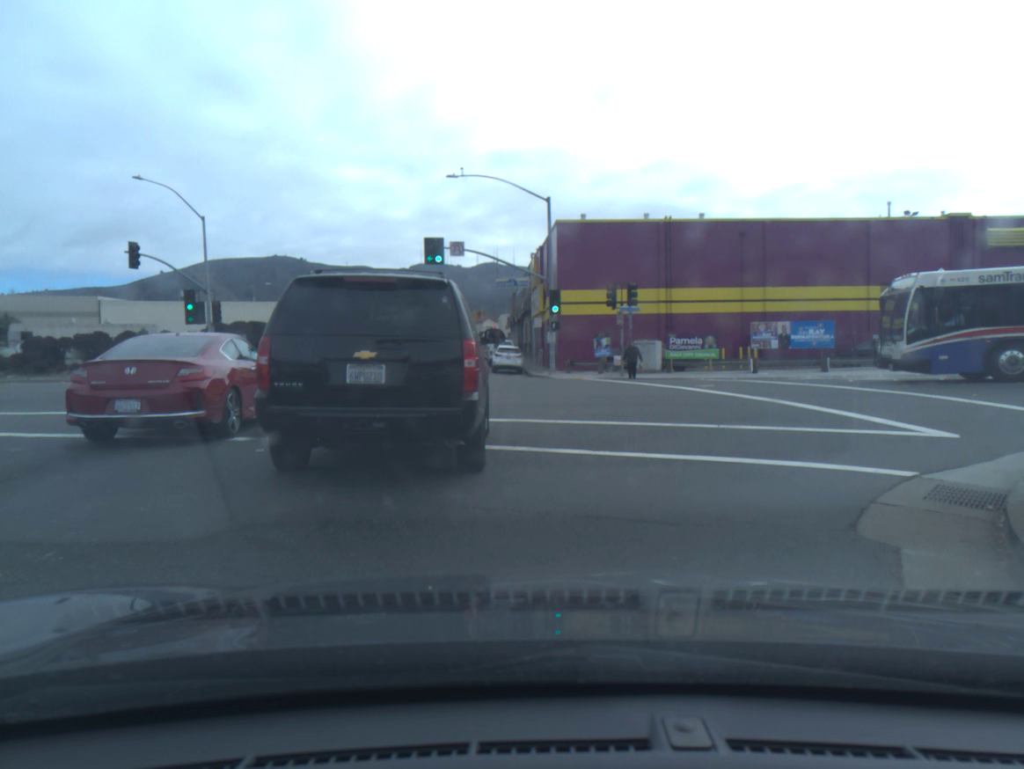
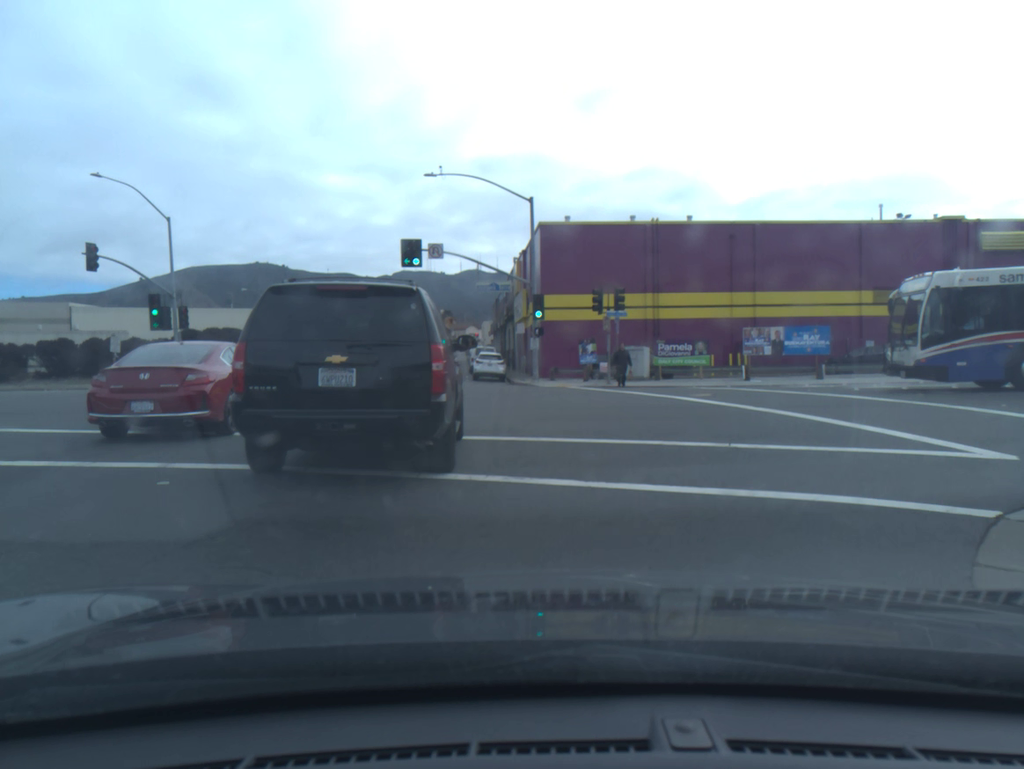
(0.0, +1.8) m; +2°
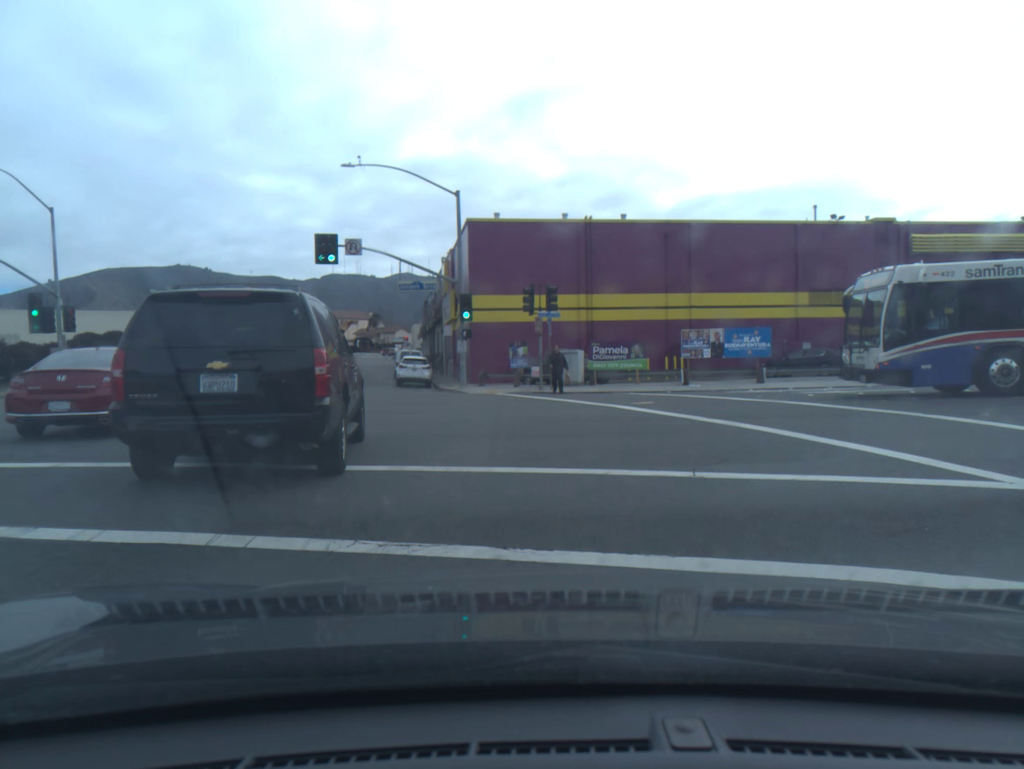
(+0.1, +2.4) m; +7°
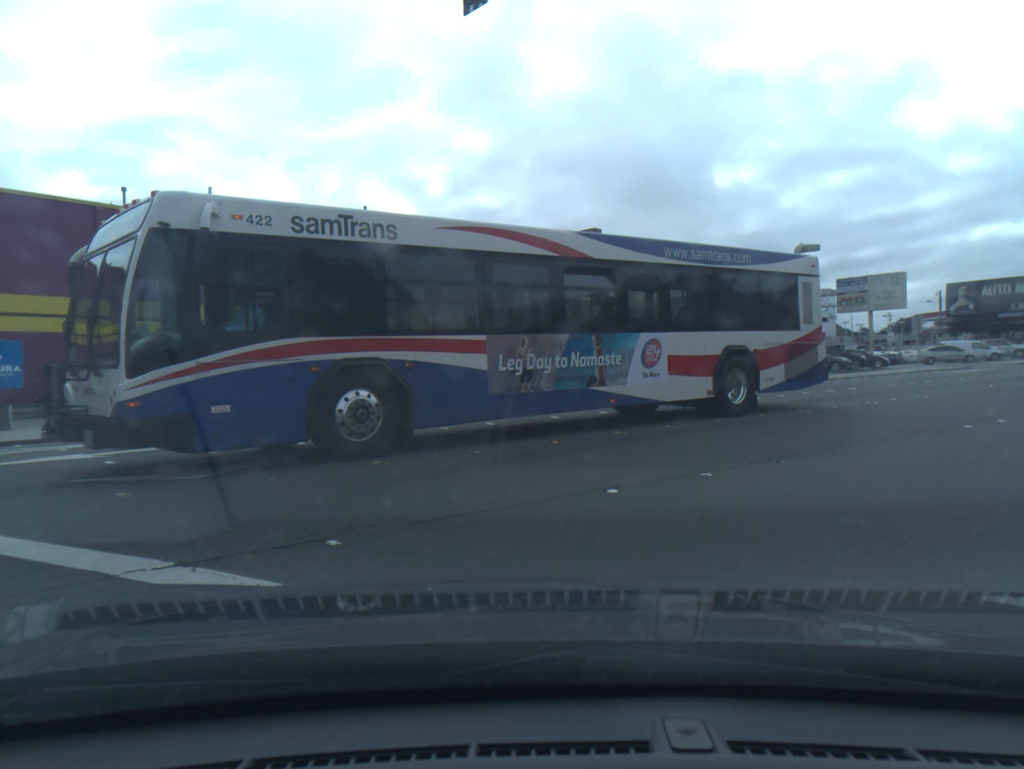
(+3.9, +9.0) m; +46°
